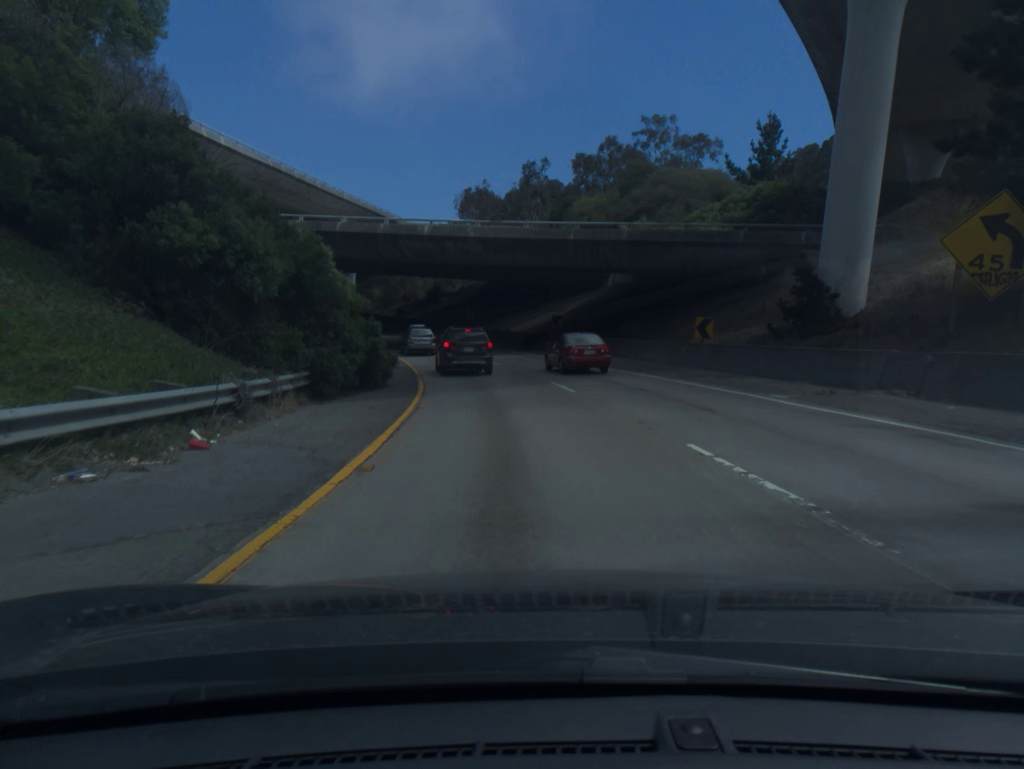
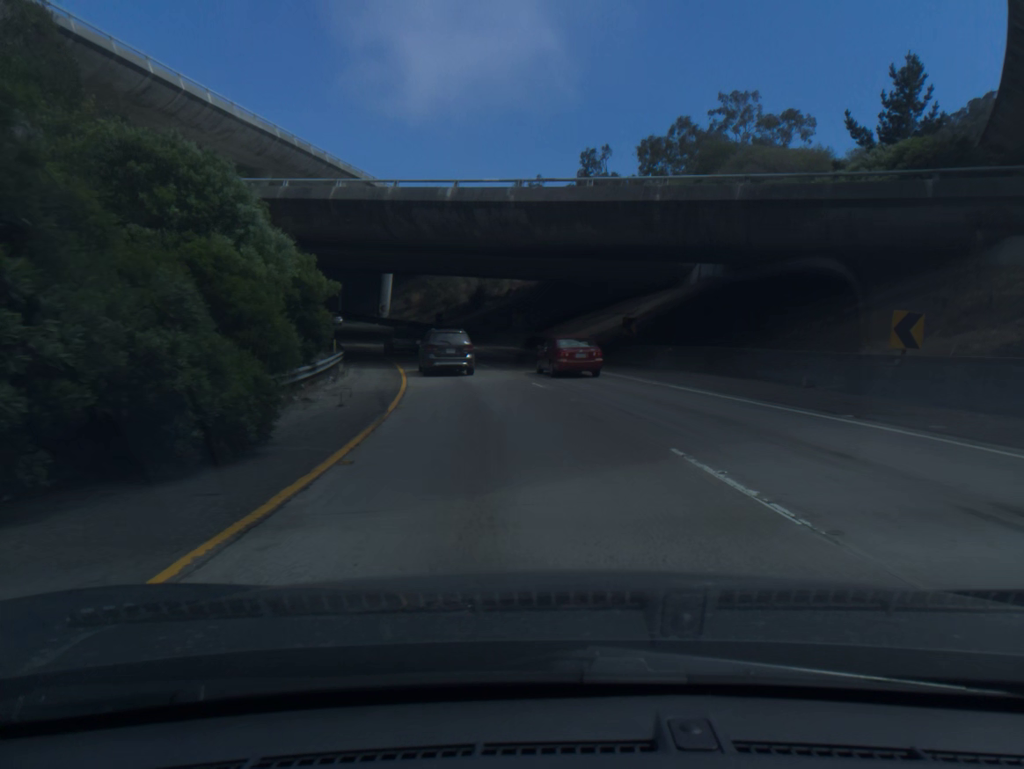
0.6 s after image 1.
(-0.4, +14.0) m; -4°
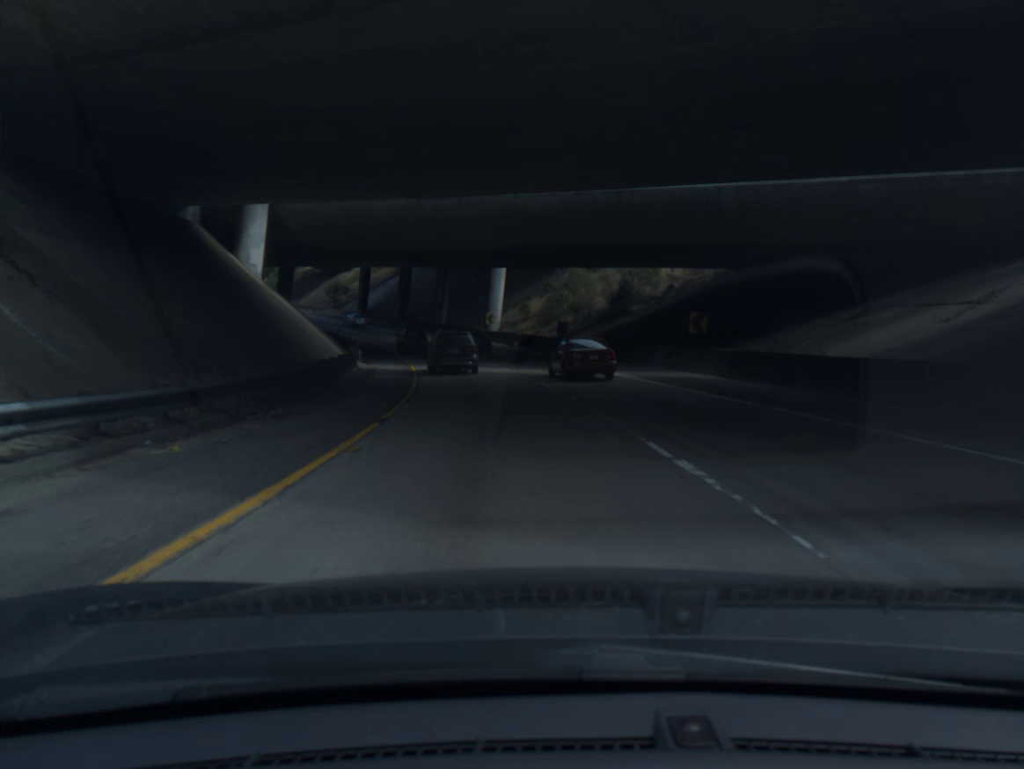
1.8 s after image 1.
(-2.4, +27.8) m; -10°
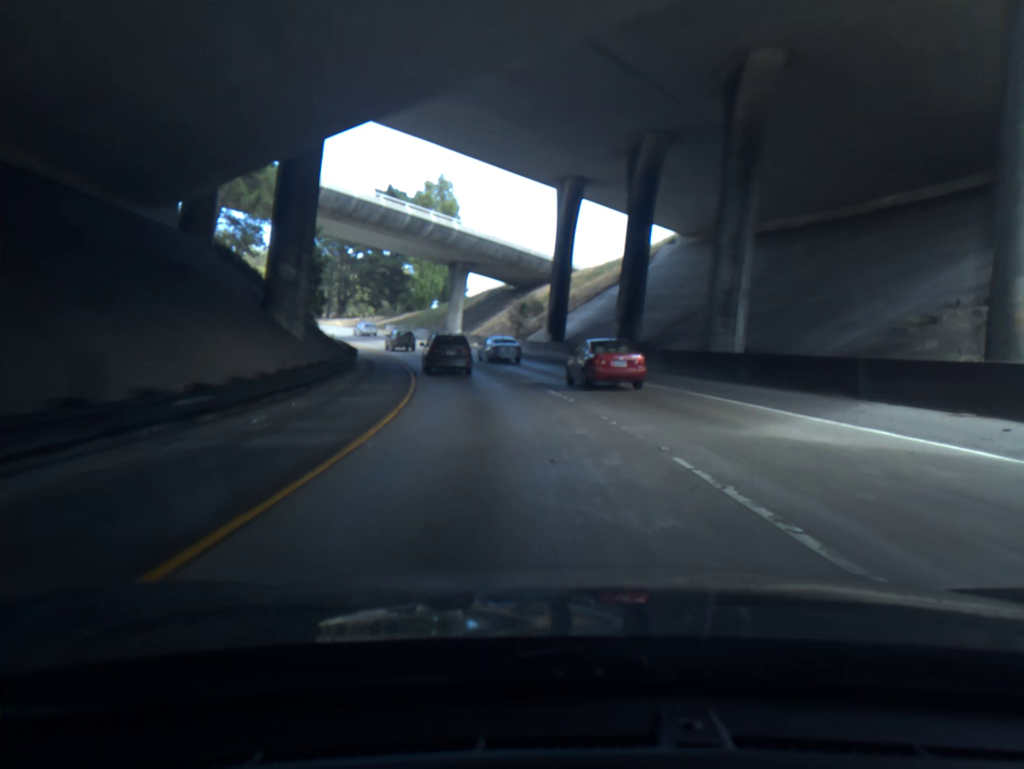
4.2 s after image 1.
(-9.0, +56.2) m; -18°
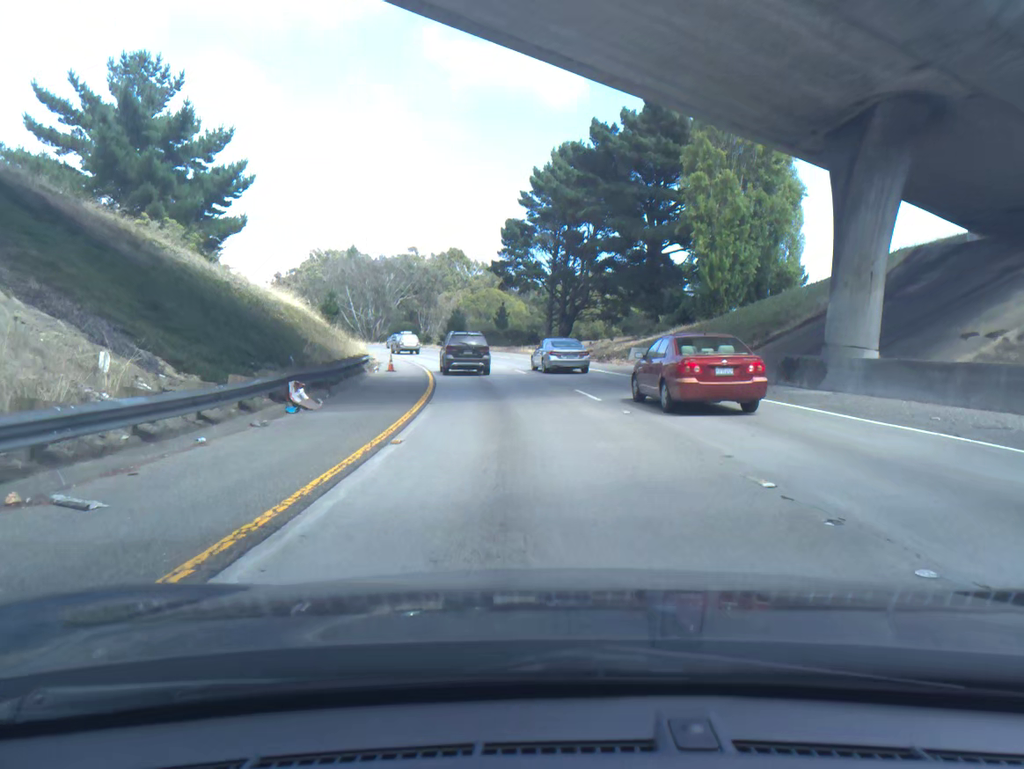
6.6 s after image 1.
(-10.0, +57.8) m; -19°
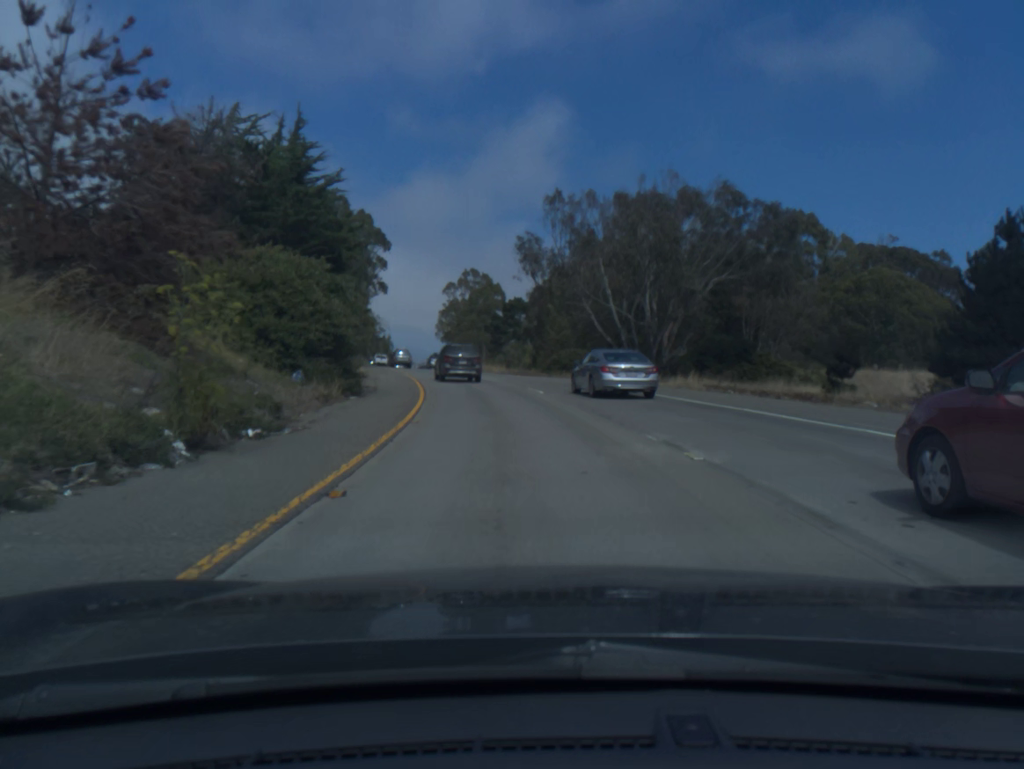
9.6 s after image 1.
(-12.8, +70.0) m; -21°
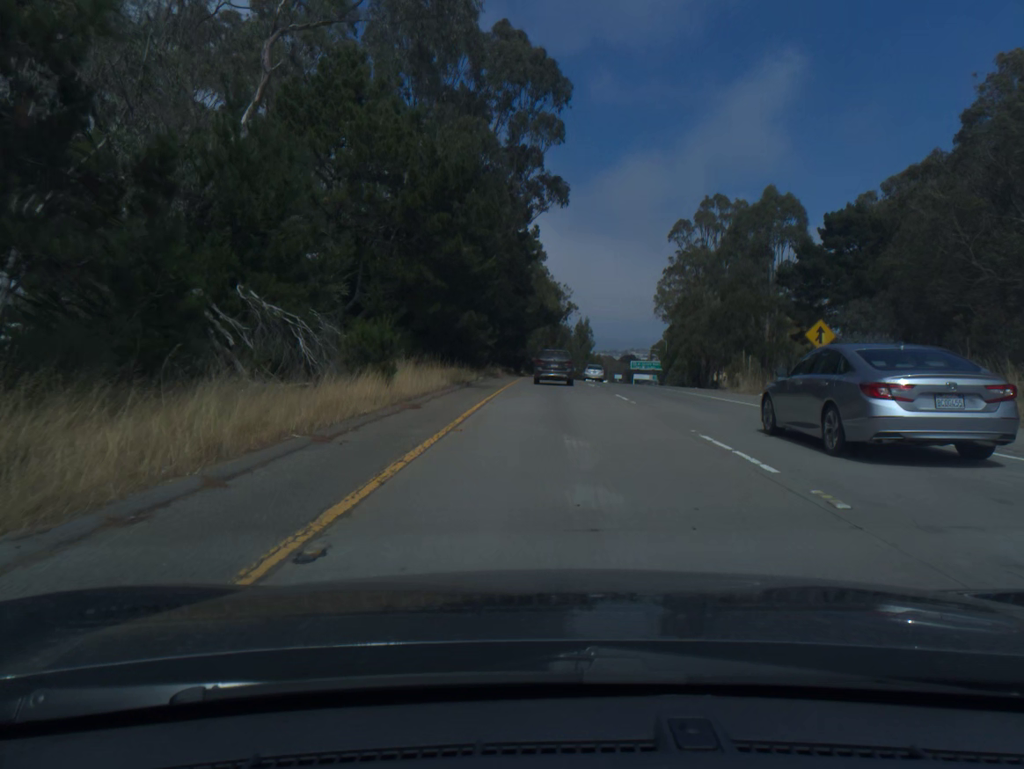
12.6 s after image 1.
(-13.3, +74.6) m; -15°
